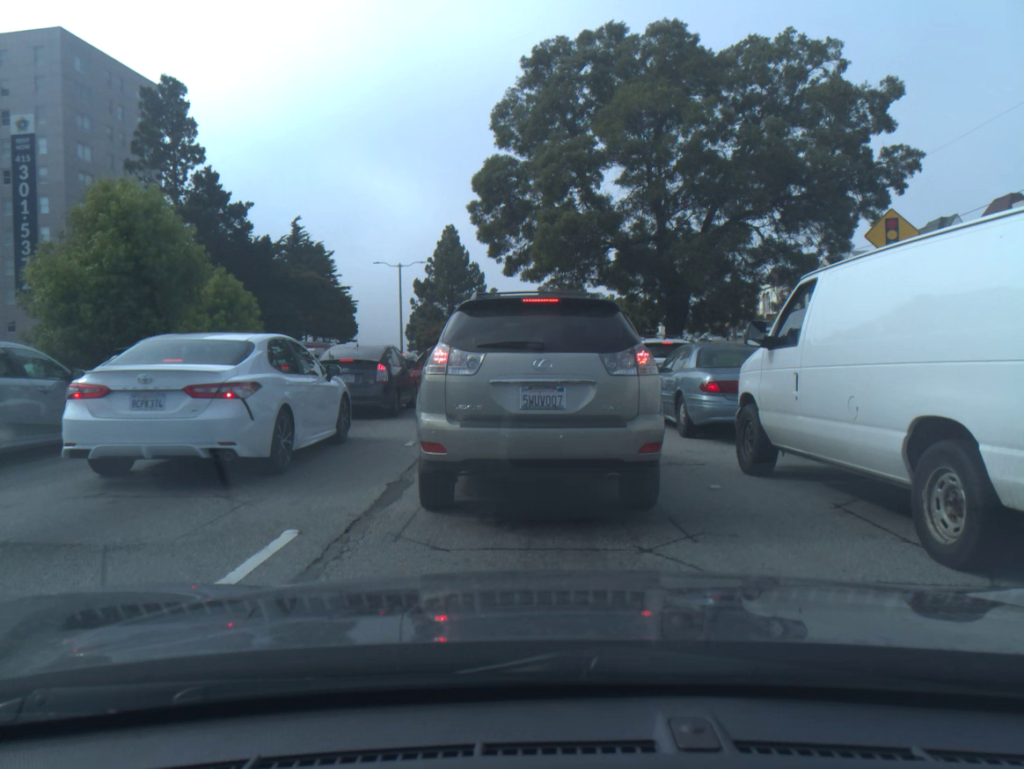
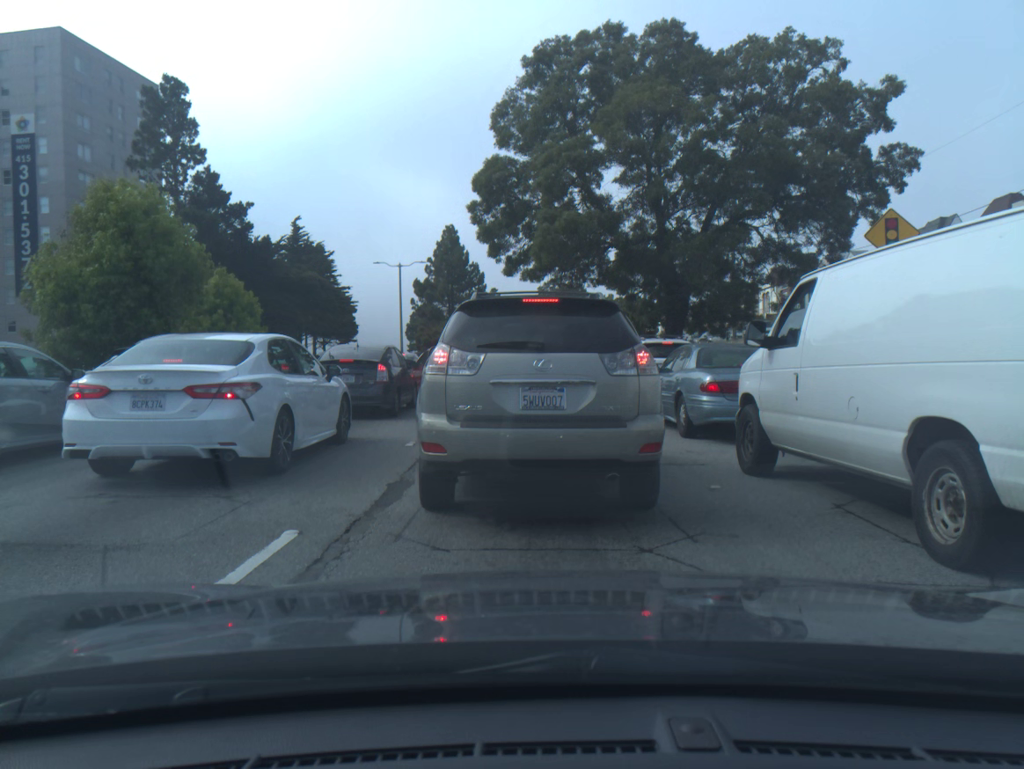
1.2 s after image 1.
(0.0, 0.0) m; 0°
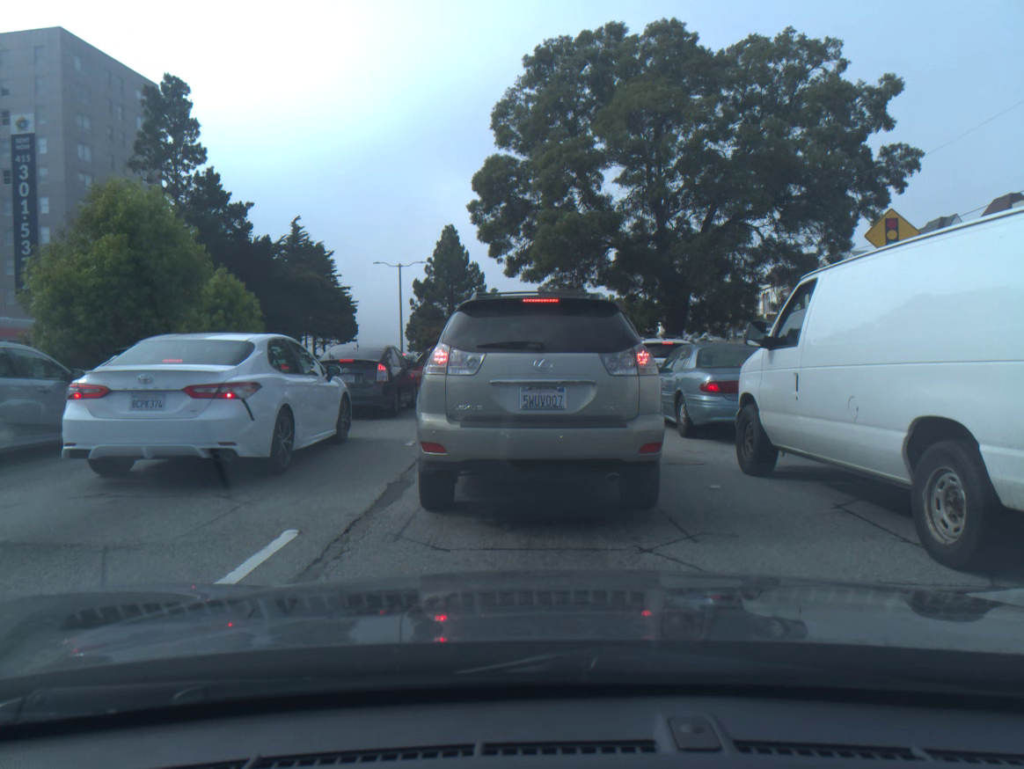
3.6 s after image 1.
(0.0, 0.0) m; 0°
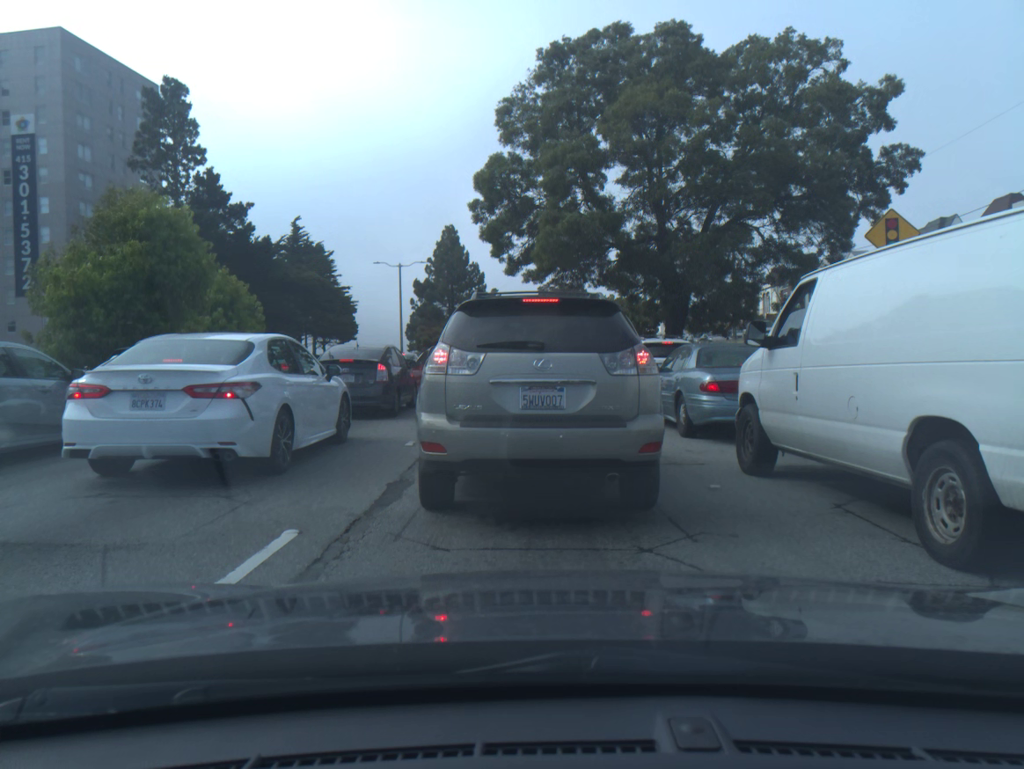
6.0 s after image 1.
(0.0, 0.0) m; 0°
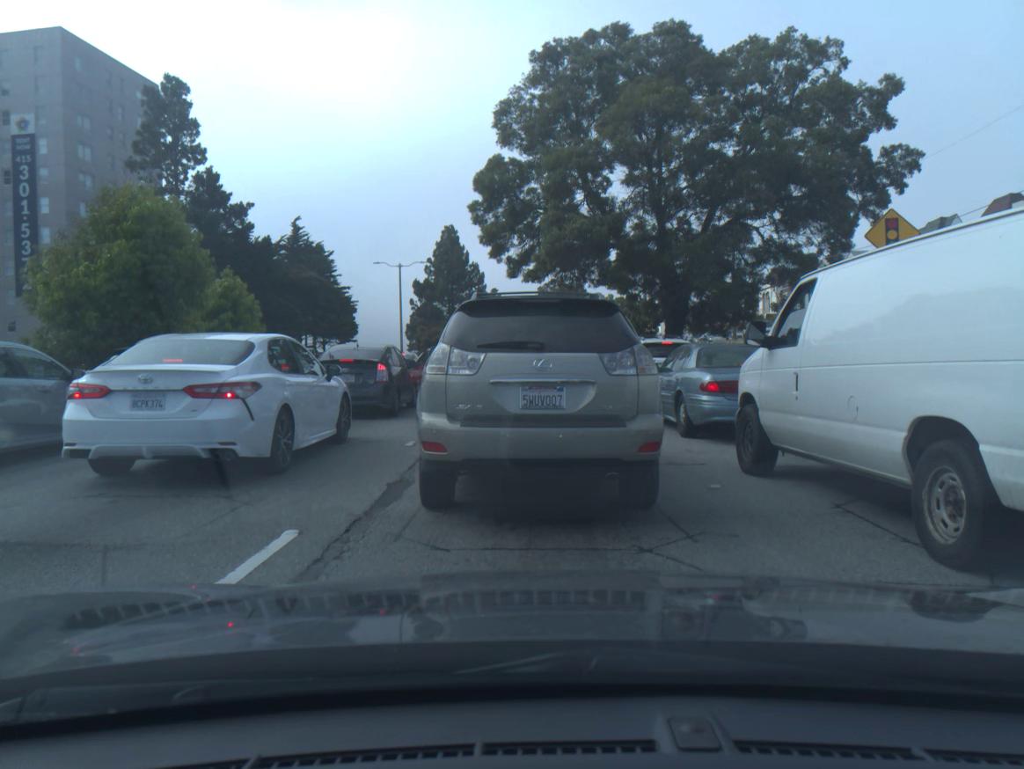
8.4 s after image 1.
(0.0, 0.0) m; 0°
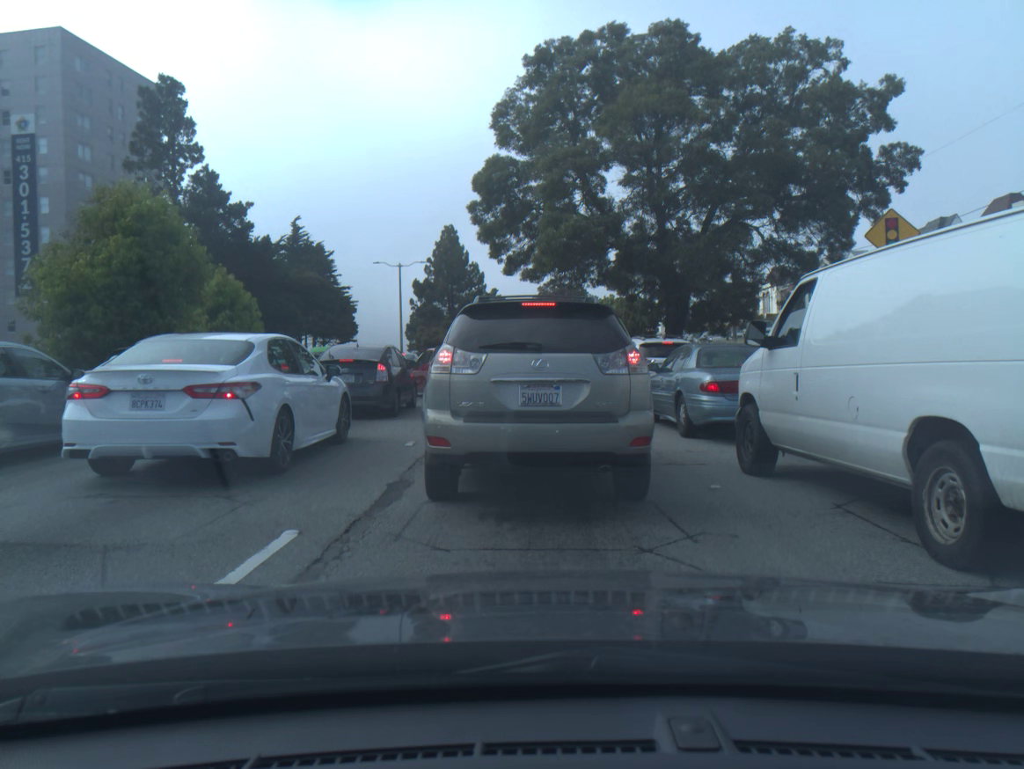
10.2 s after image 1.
(0.0, 0.0) m; 0°
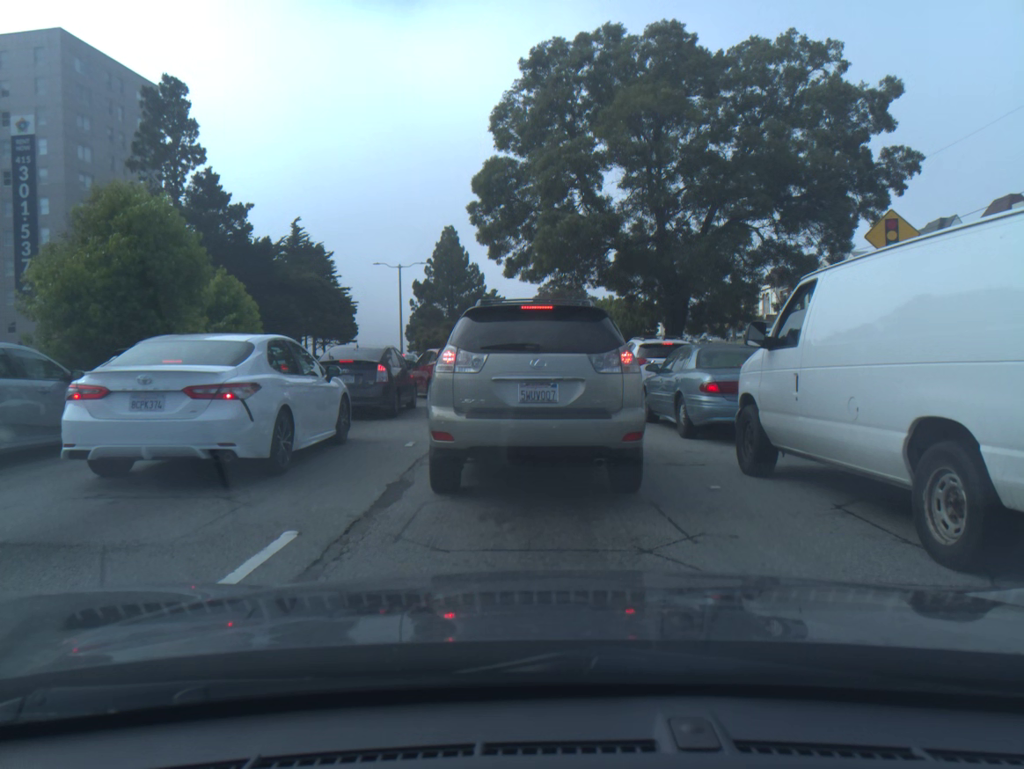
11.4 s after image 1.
(0.0, 0.0) m; 0°
